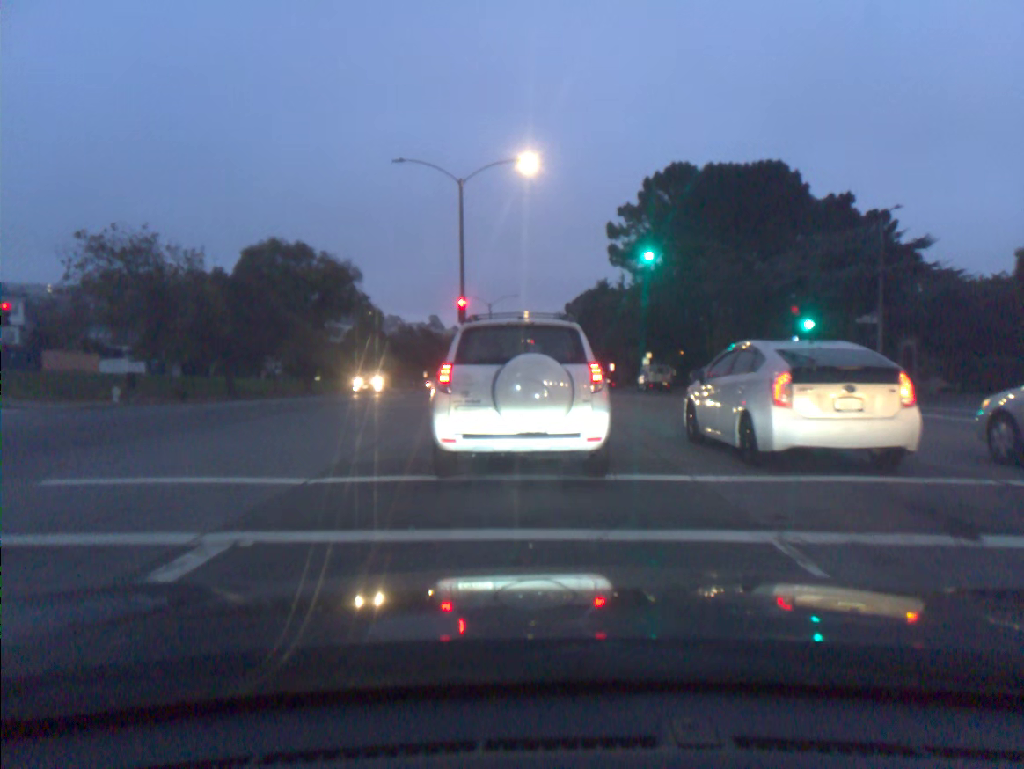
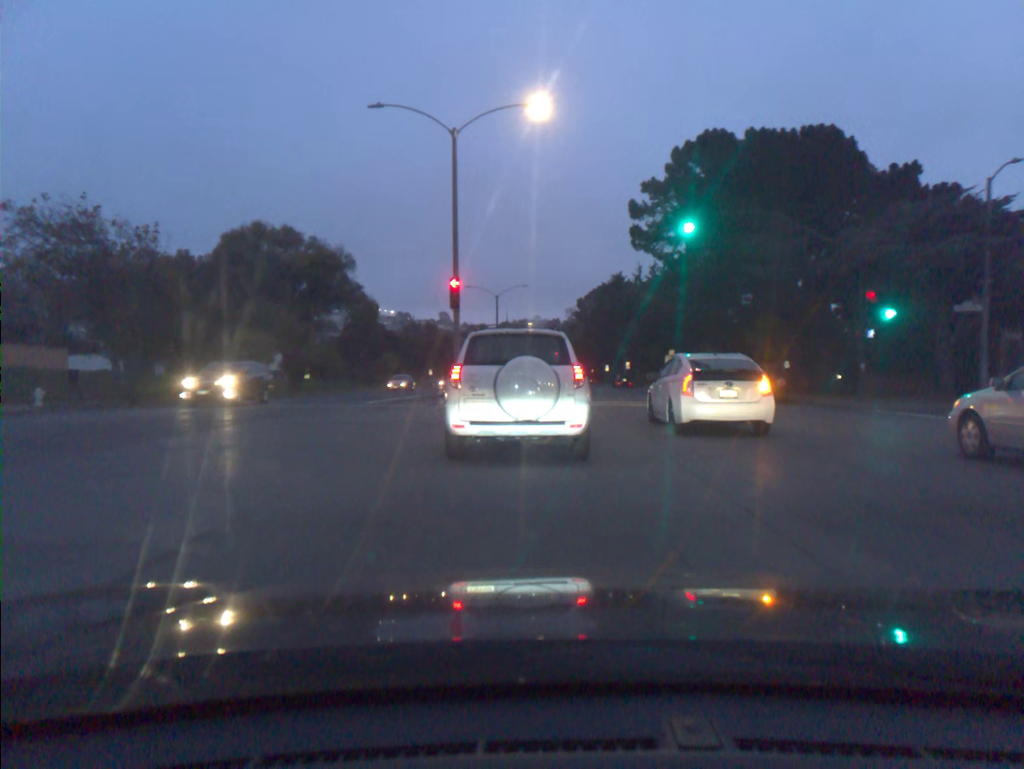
(-0.1, +6.7) m; -1°
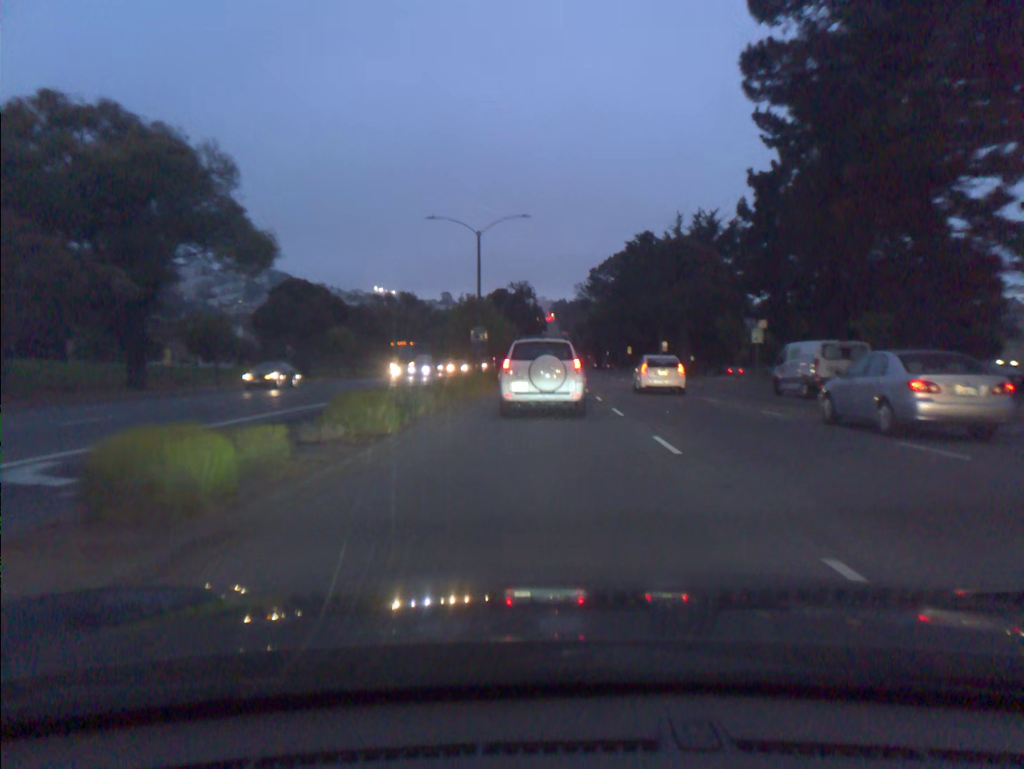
(-0.2, +26.6) m; 0°
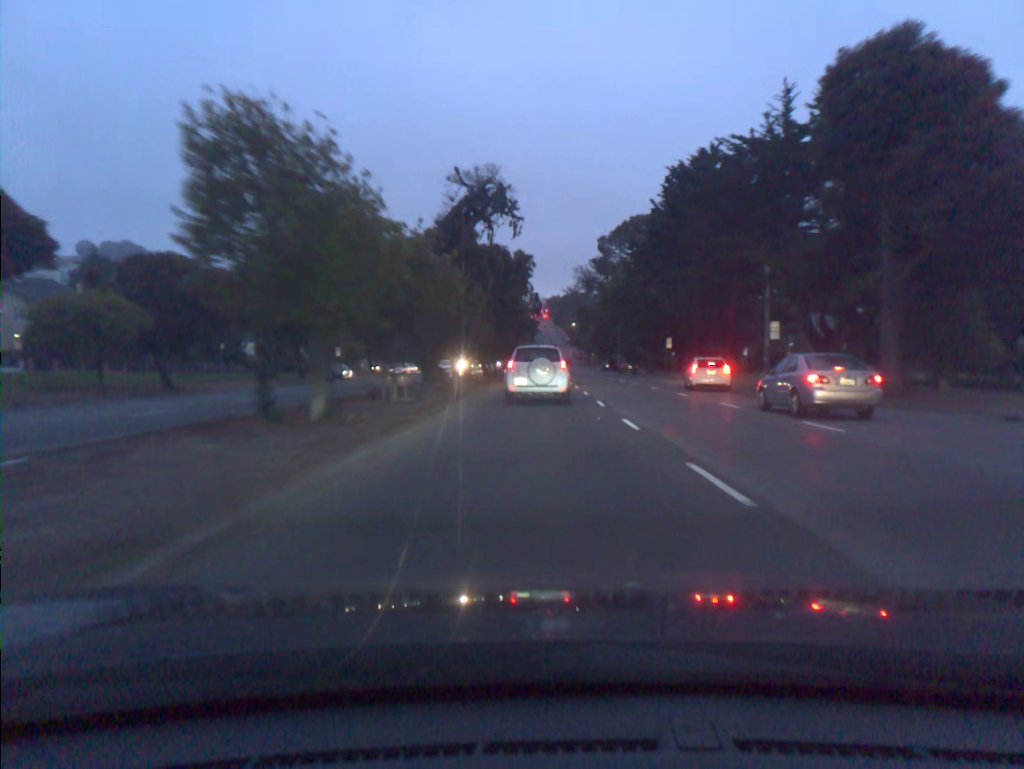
(+0.2, +39.9) m; 0°
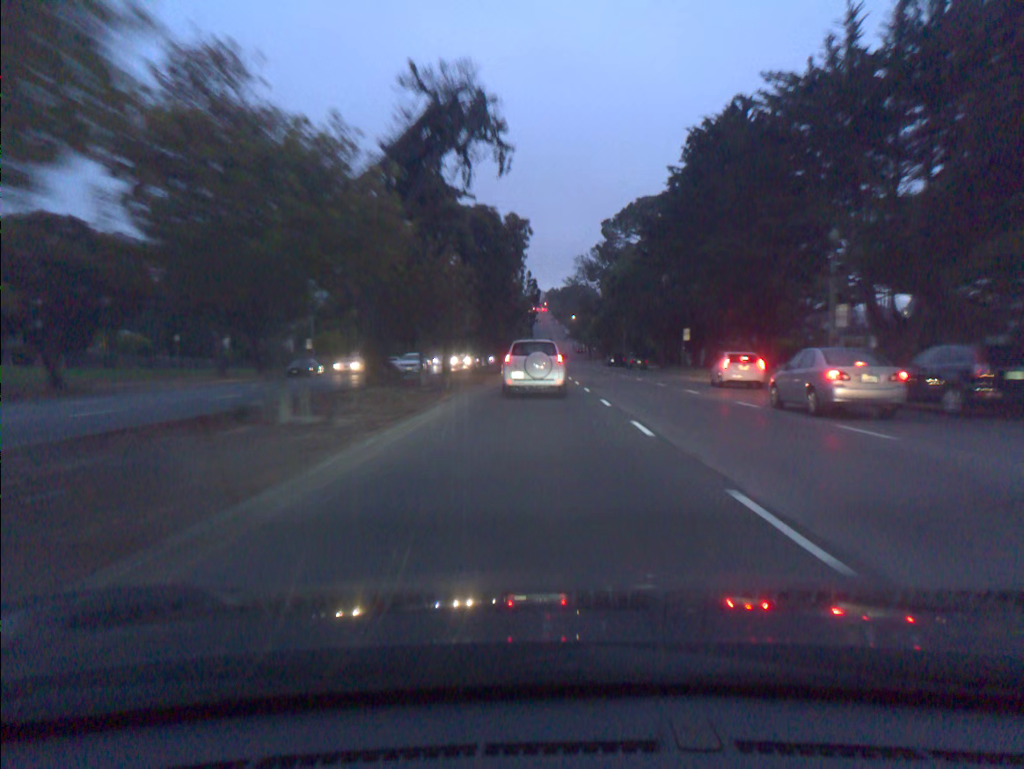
(0.0, +9.4) m; 0°
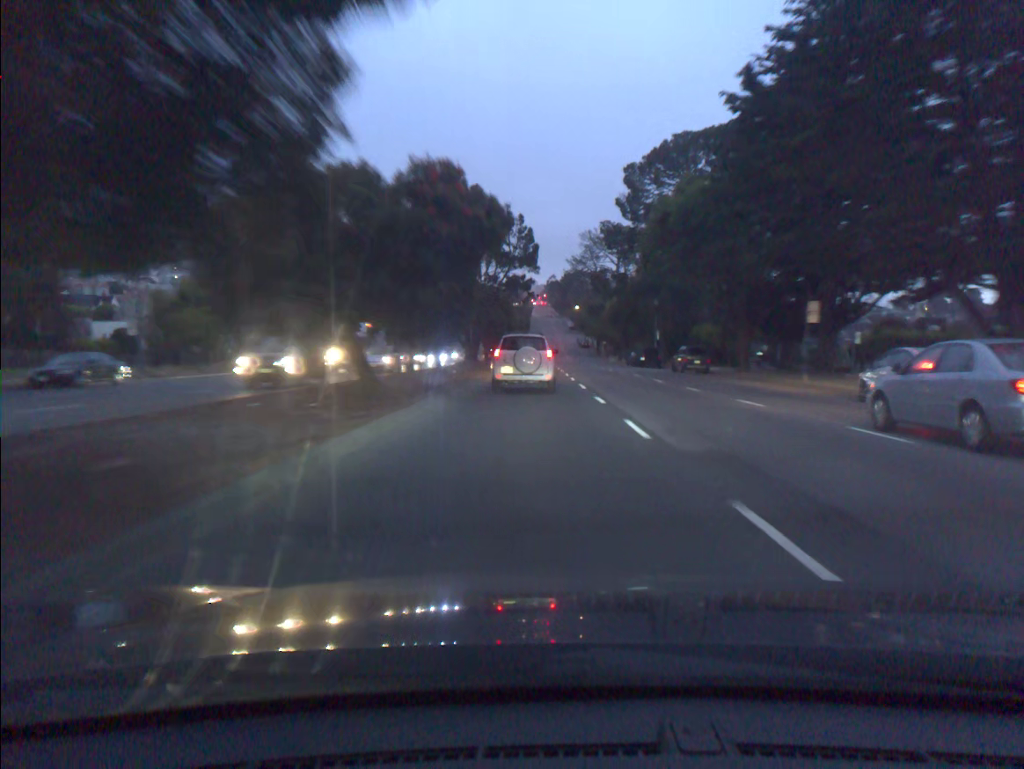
(0.0, +30.2) m; 0°
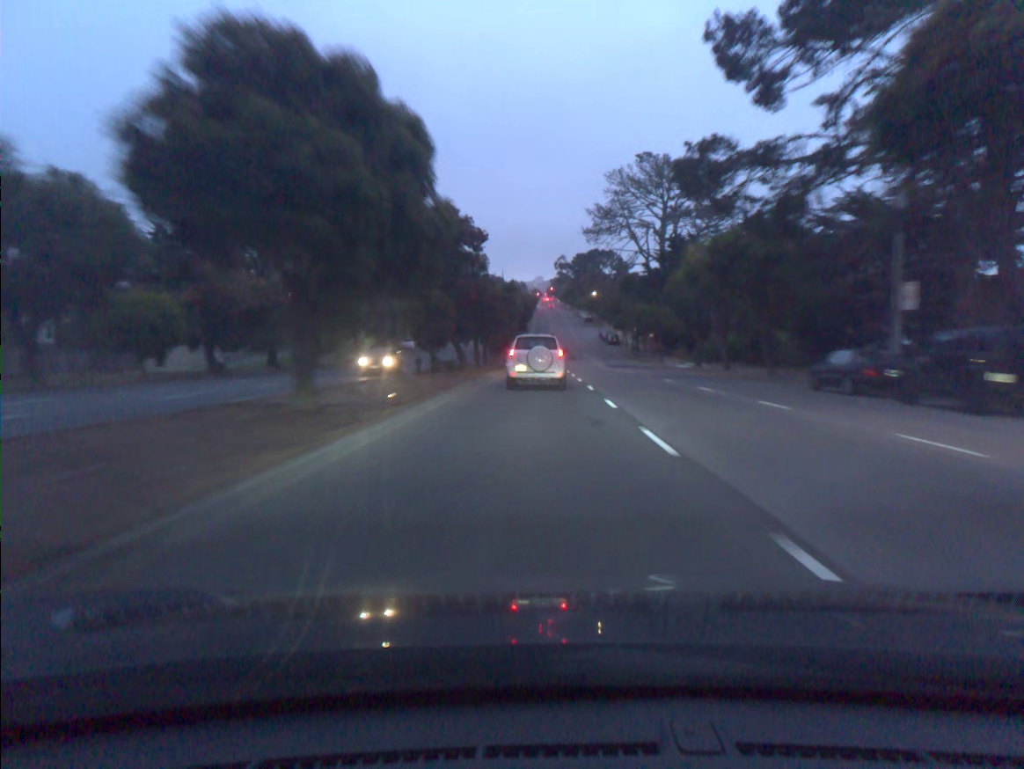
(-0.1, +52.5) m; 0°
